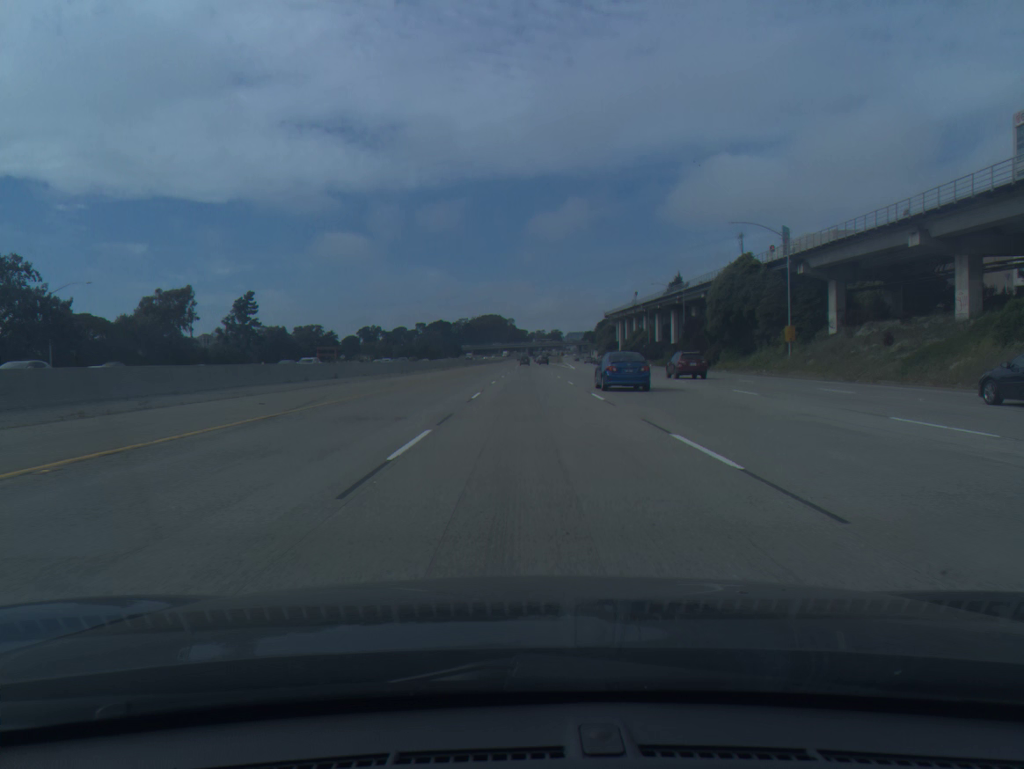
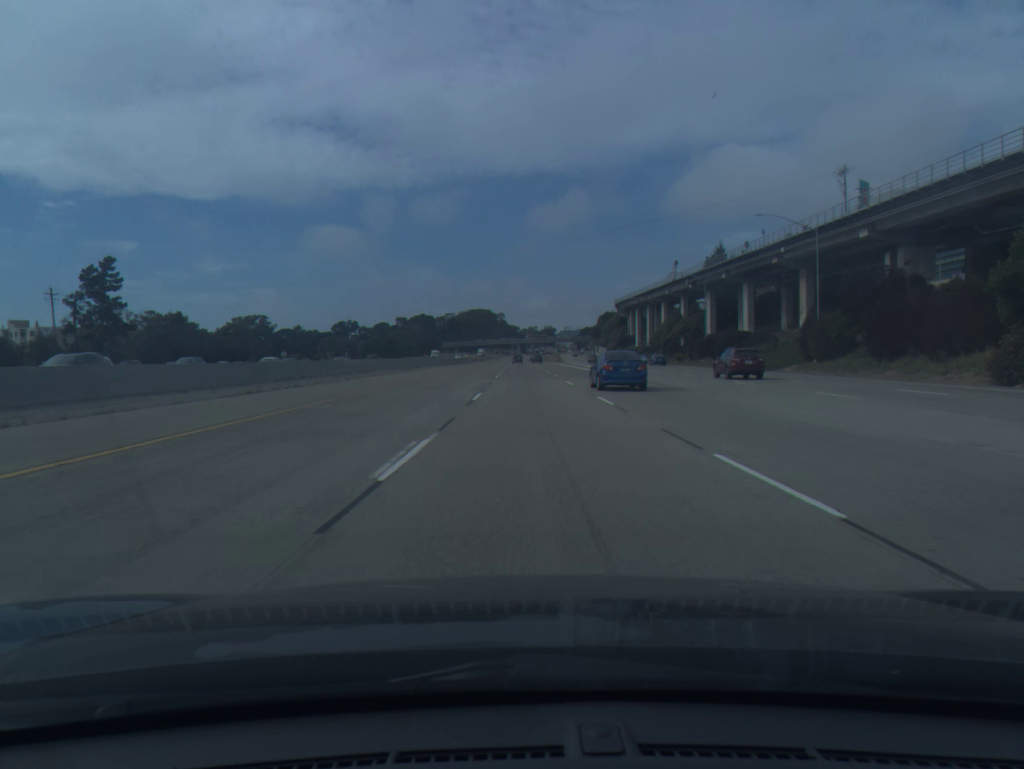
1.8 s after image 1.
(+0.3, +59.9) m; +1°
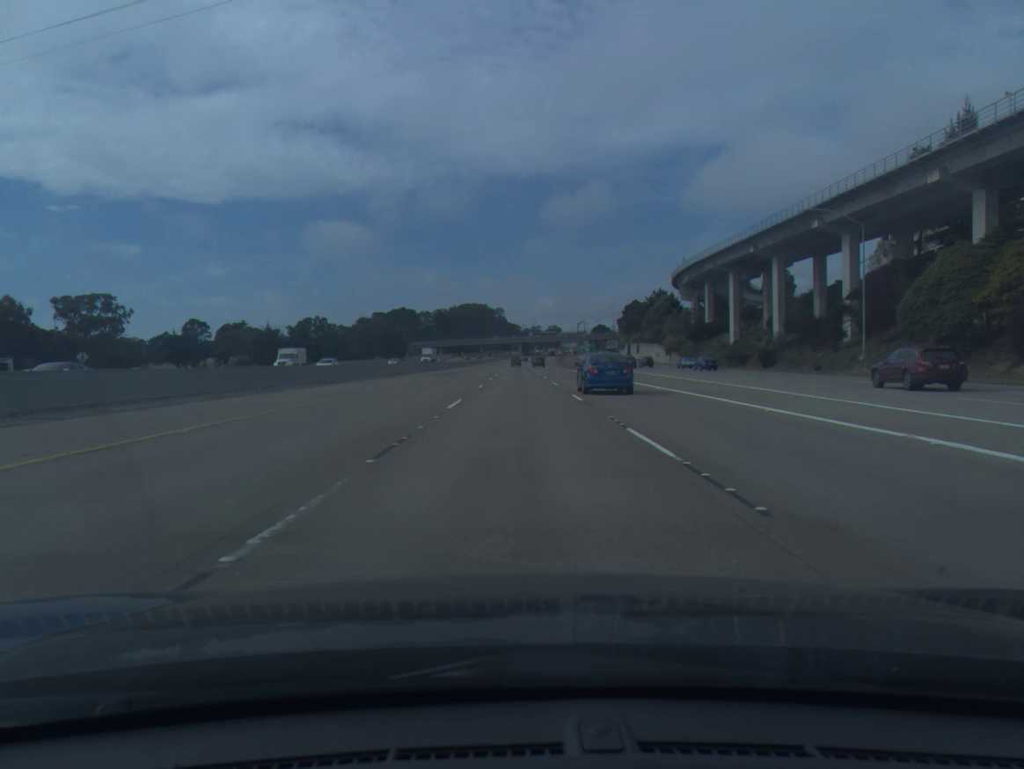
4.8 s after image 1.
(+0.4, +100.2) m; 0°
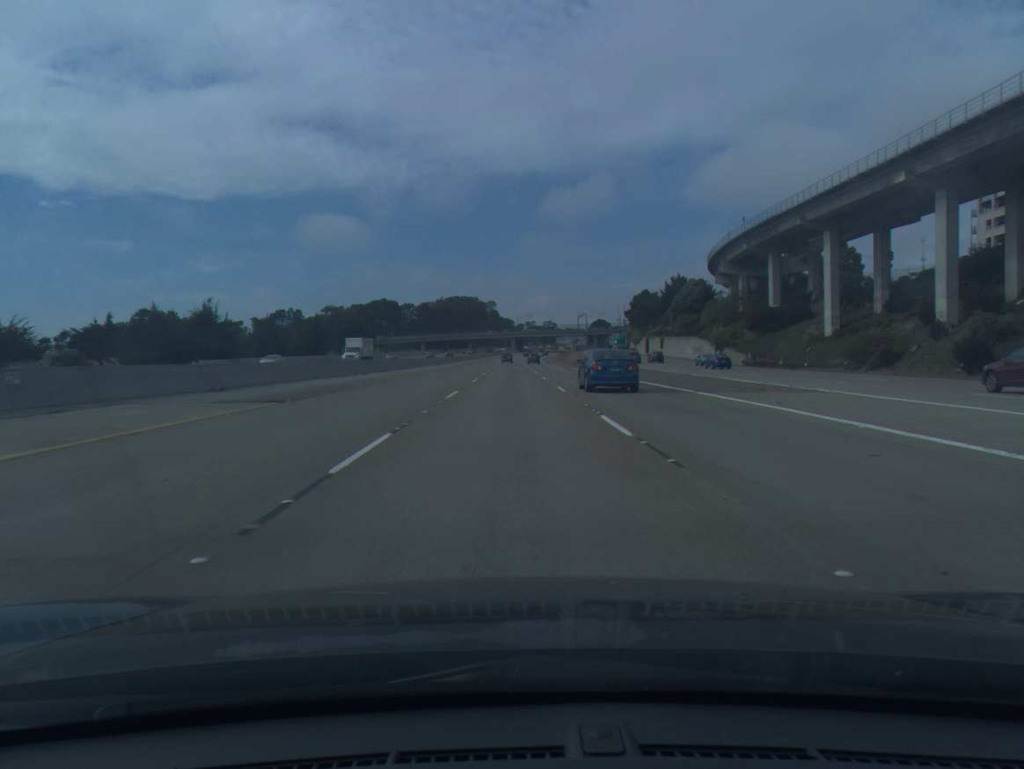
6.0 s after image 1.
(0.0, +40.8) m; 0°
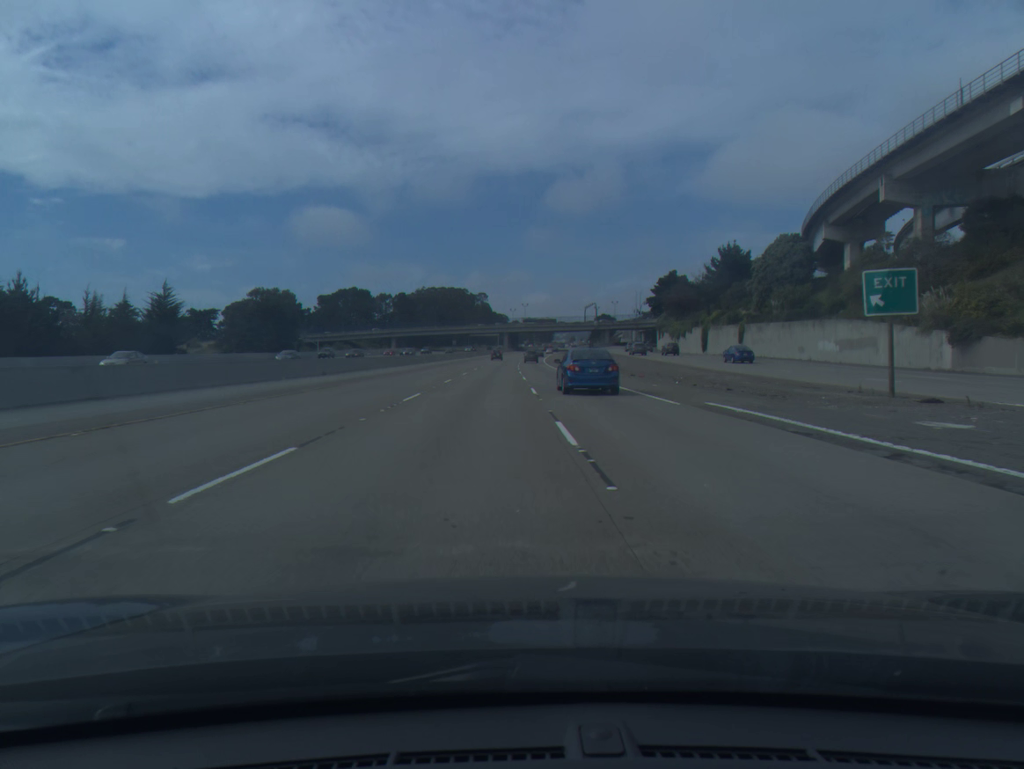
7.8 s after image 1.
(+0.4, +60.0) m; 0°
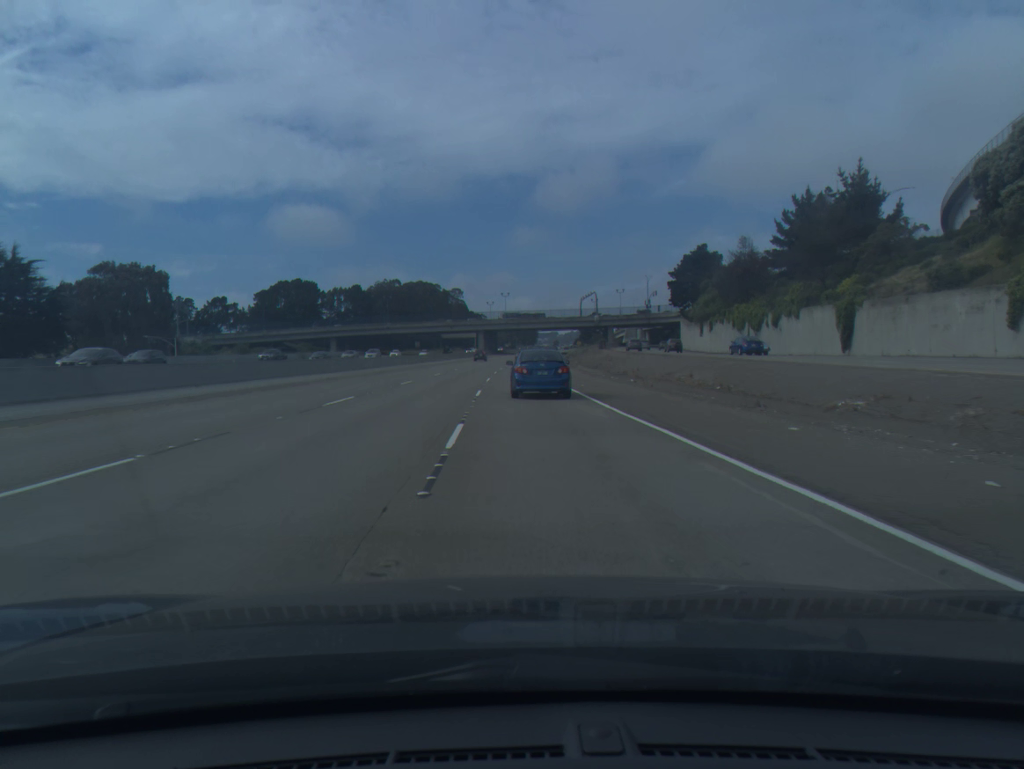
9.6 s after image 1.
(+0.8, +58.4) m; +1°
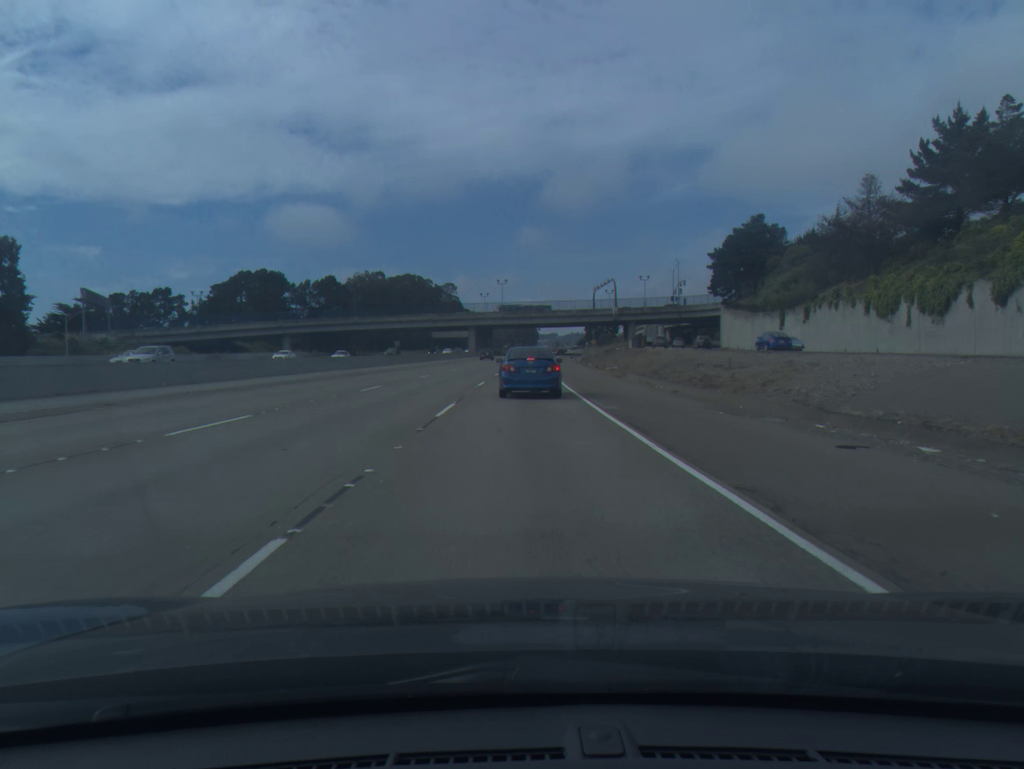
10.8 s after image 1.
(-0.1, +37.8) m; 0°
